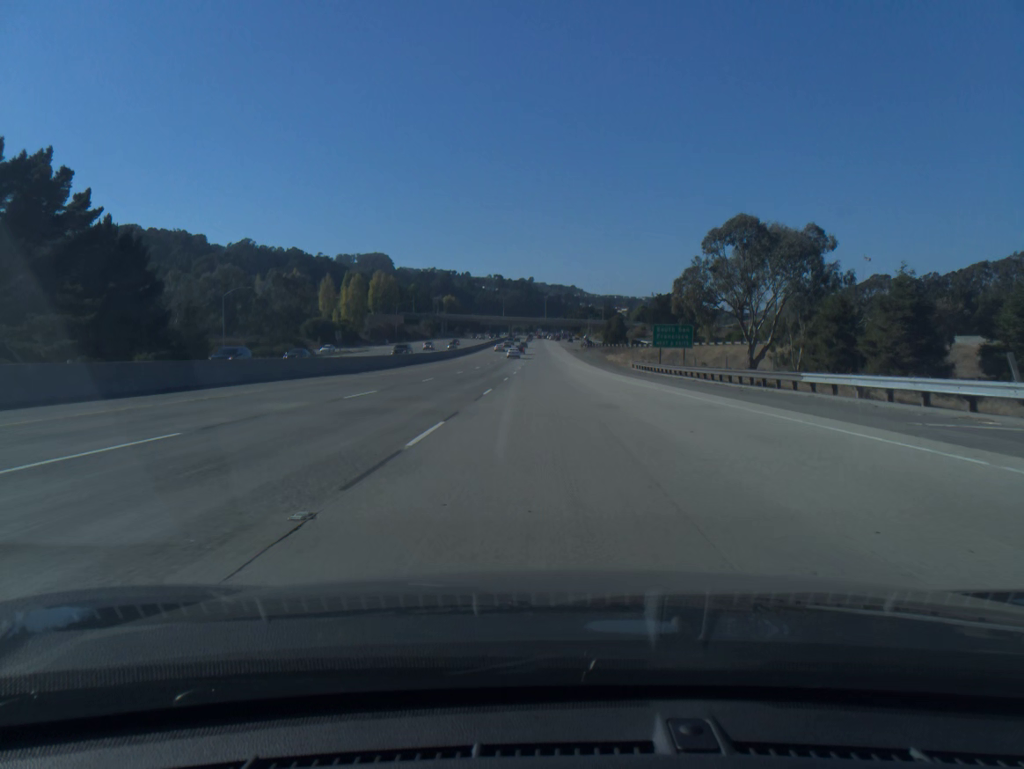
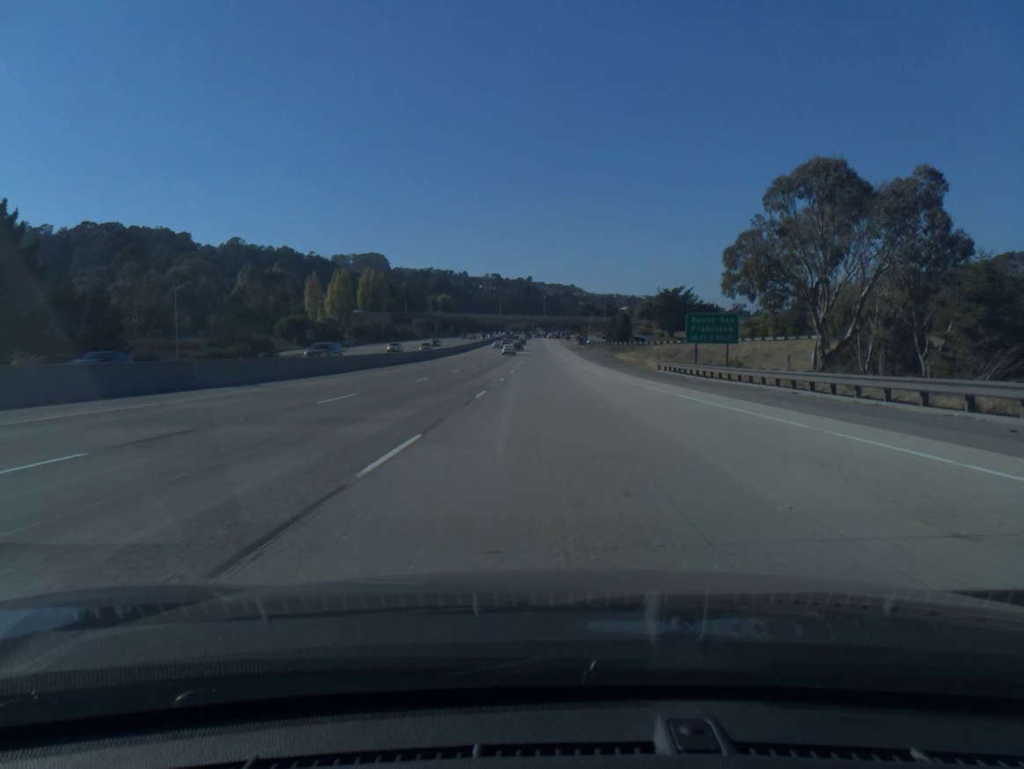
(0.0, +16.9) m; 0°
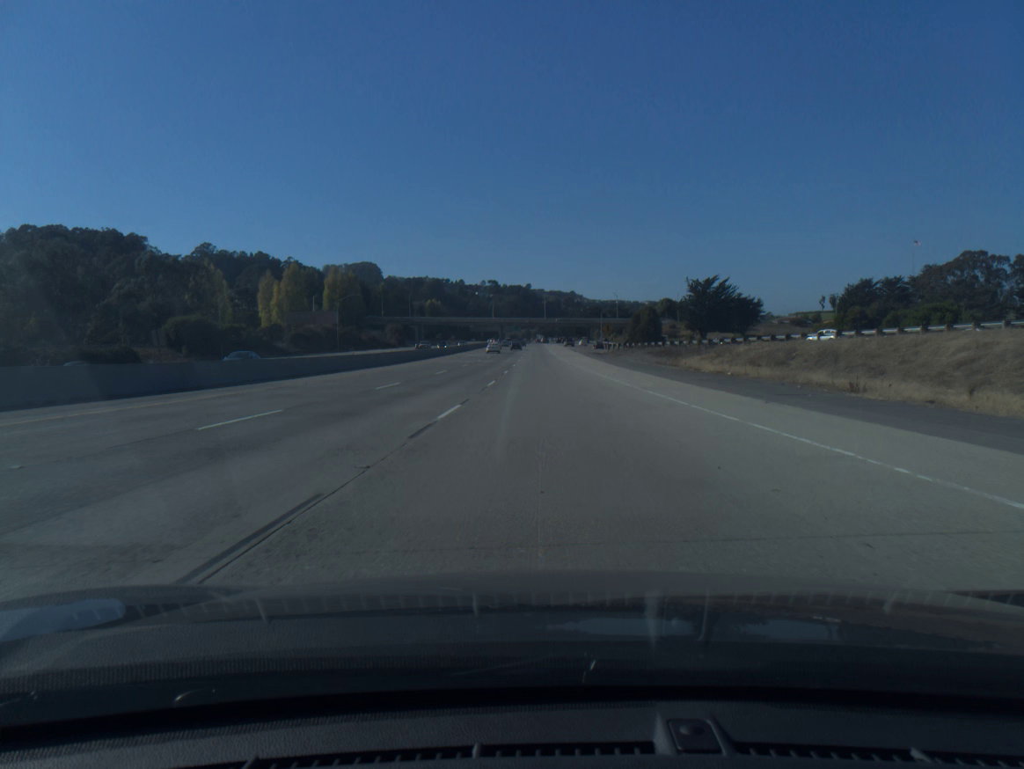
(0.0, +50.9) m; 0°
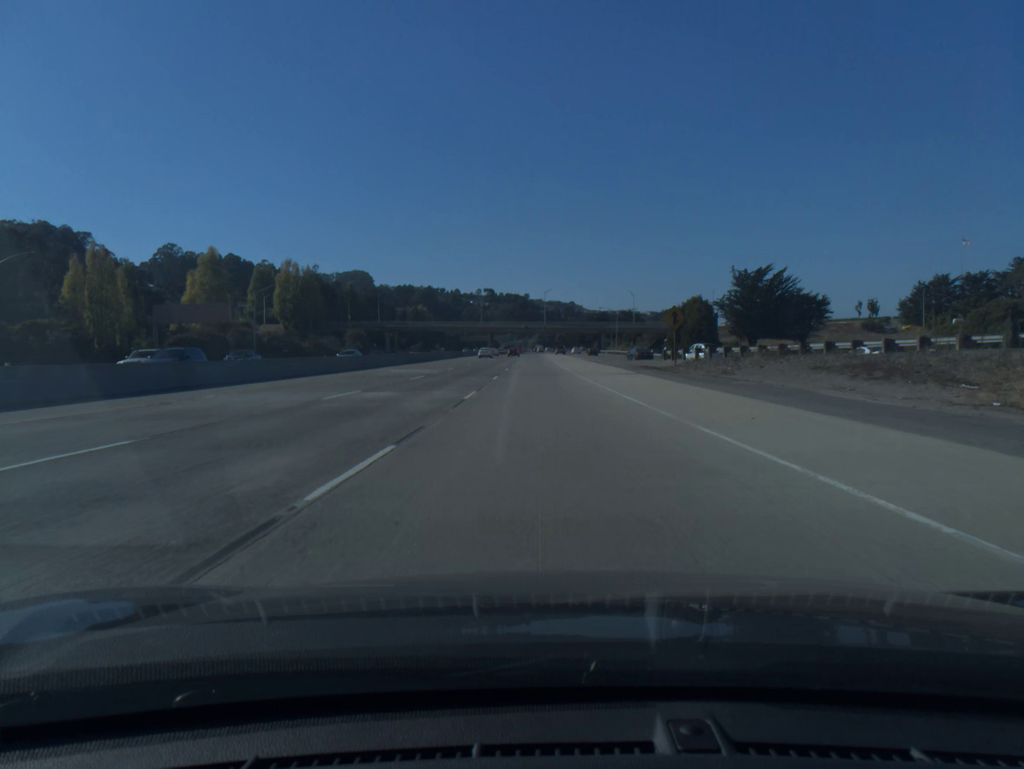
(-0.1, +50.8) m; 0°
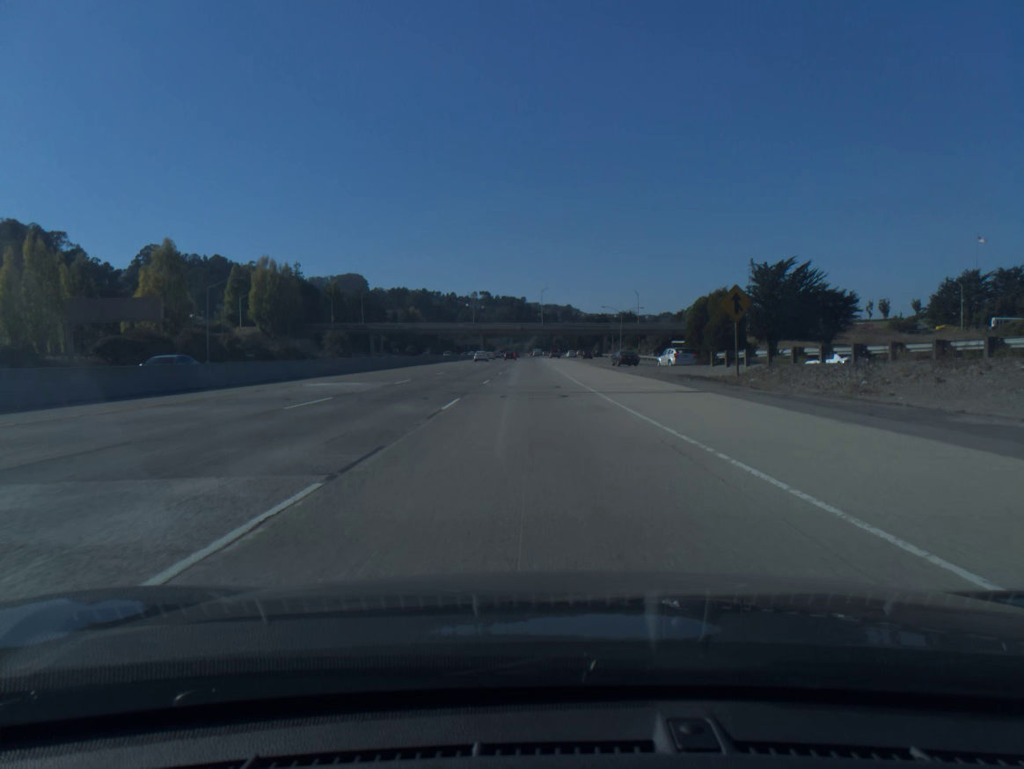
(0.0, +16.9) m; 0°
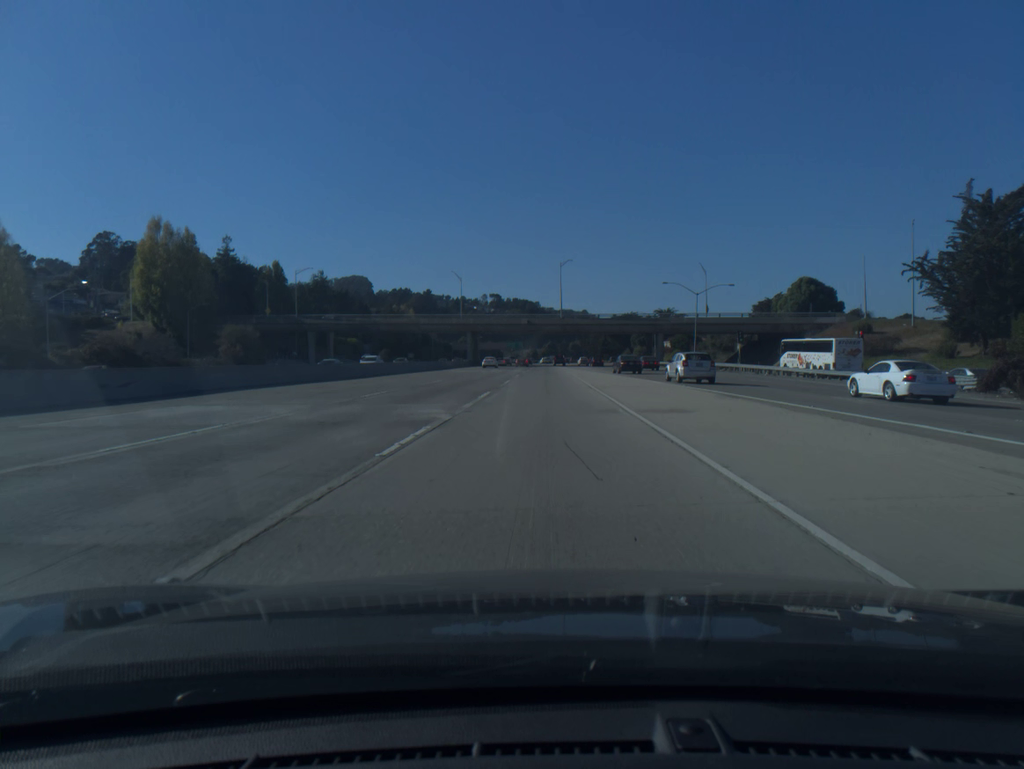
(-0.6, +66.9) m; -1°
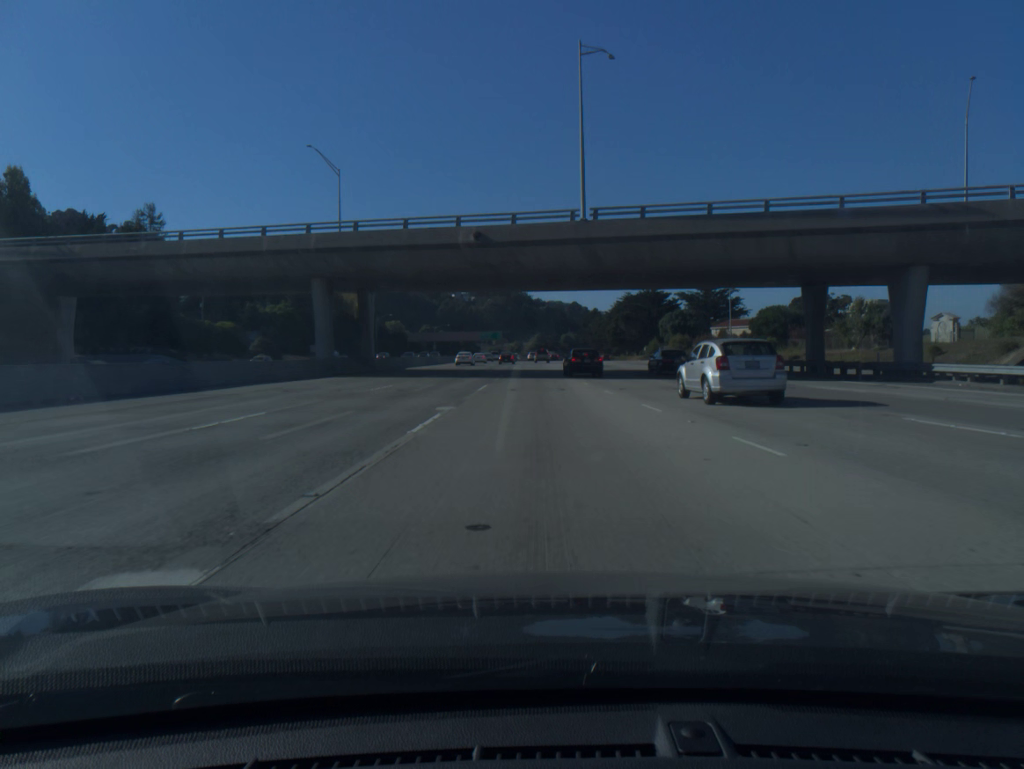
(+0.5, +83.4) m; +1°
